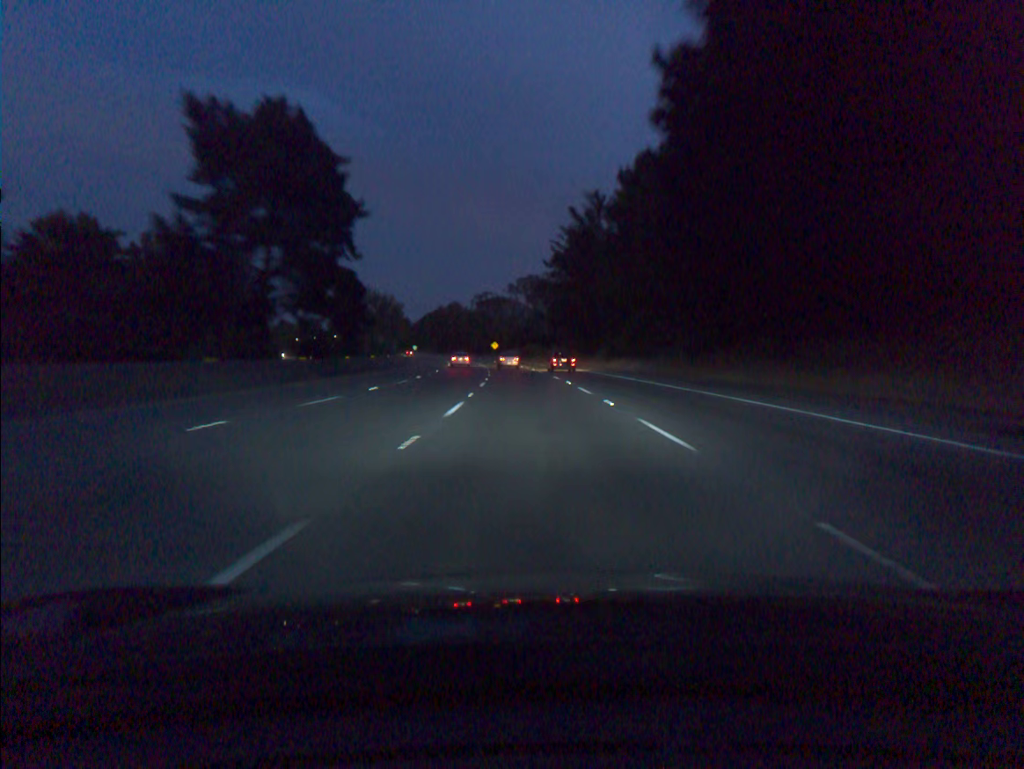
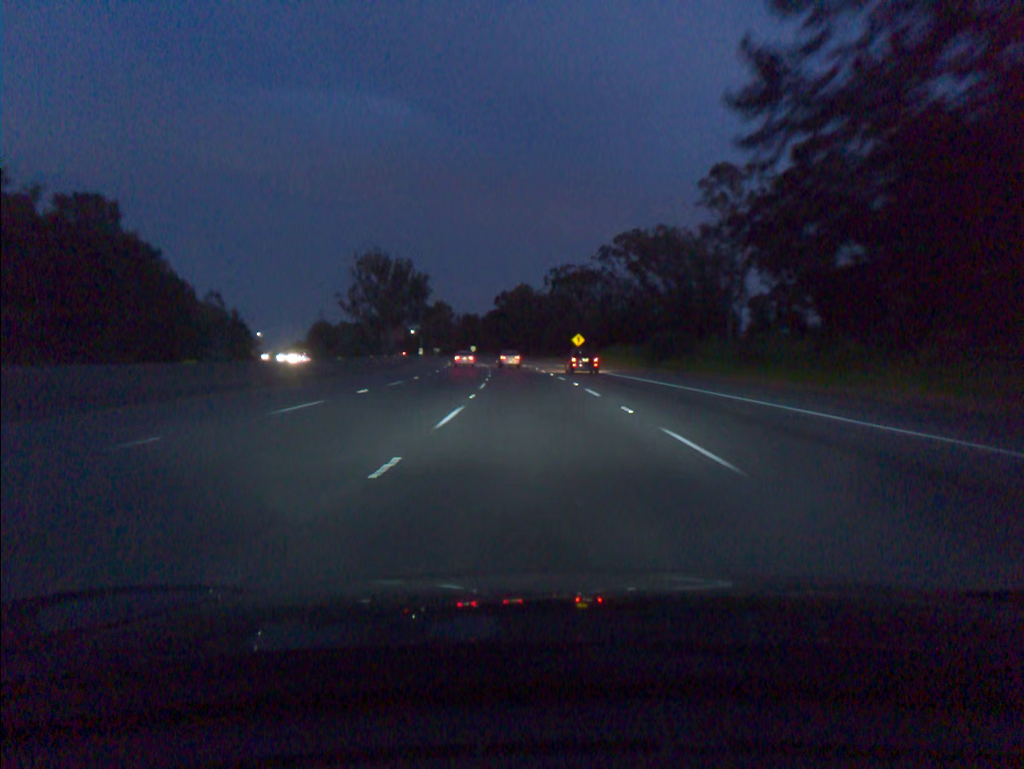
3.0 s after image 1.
(-5.2, +89.8) m; -6°
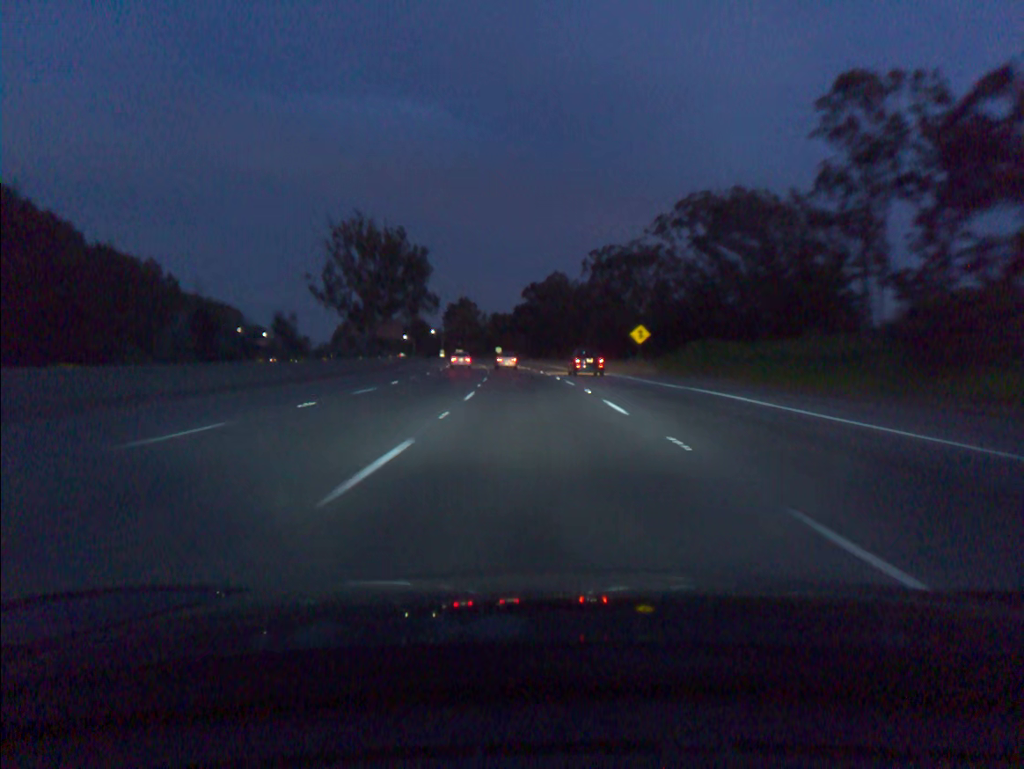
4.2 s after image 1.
(-0.7, +35.7) m; -2°
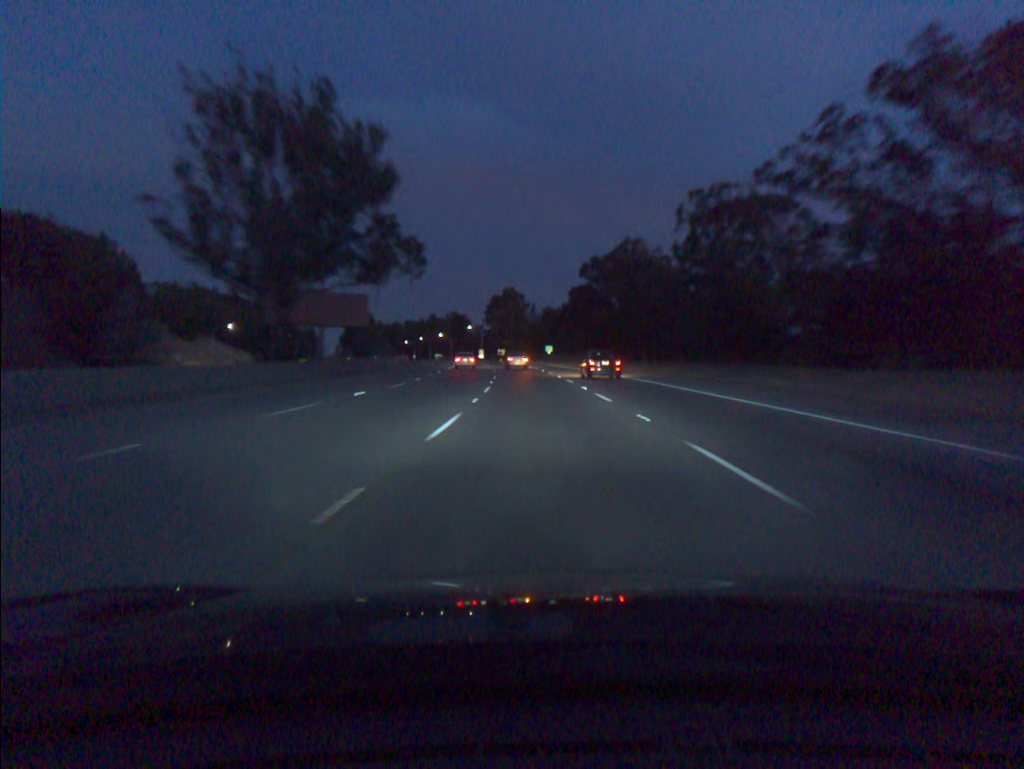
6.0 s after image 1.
(-1.9, +53.2) m; -4°
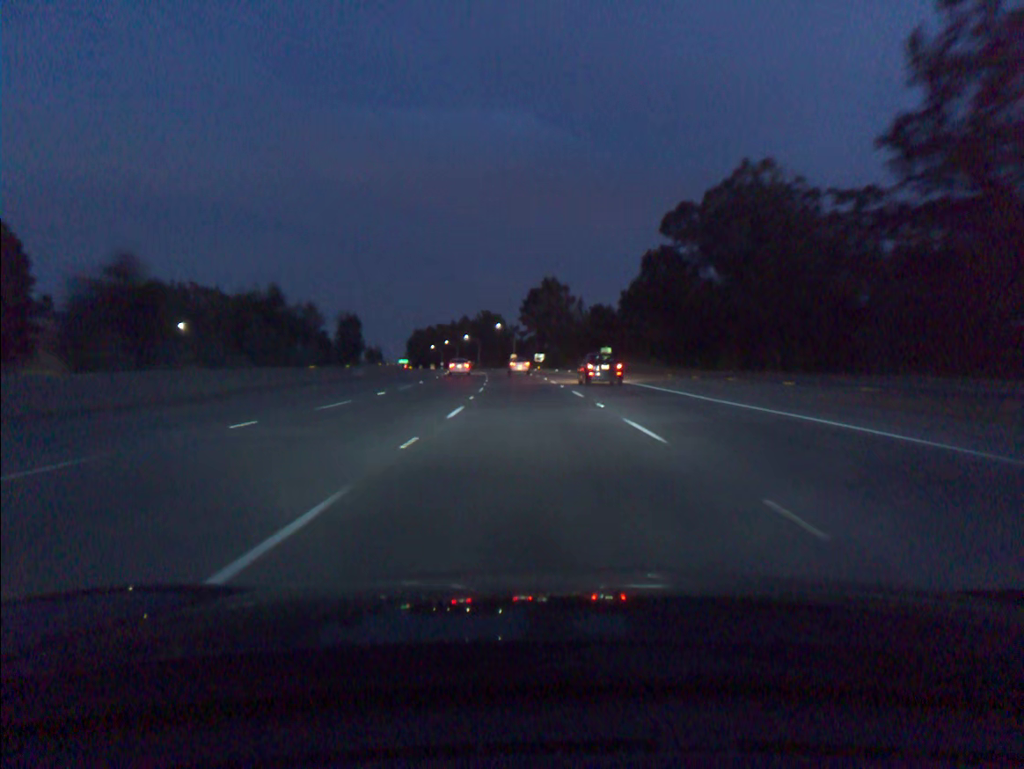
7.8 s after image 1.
(-1.4, +53.2) m; -3°
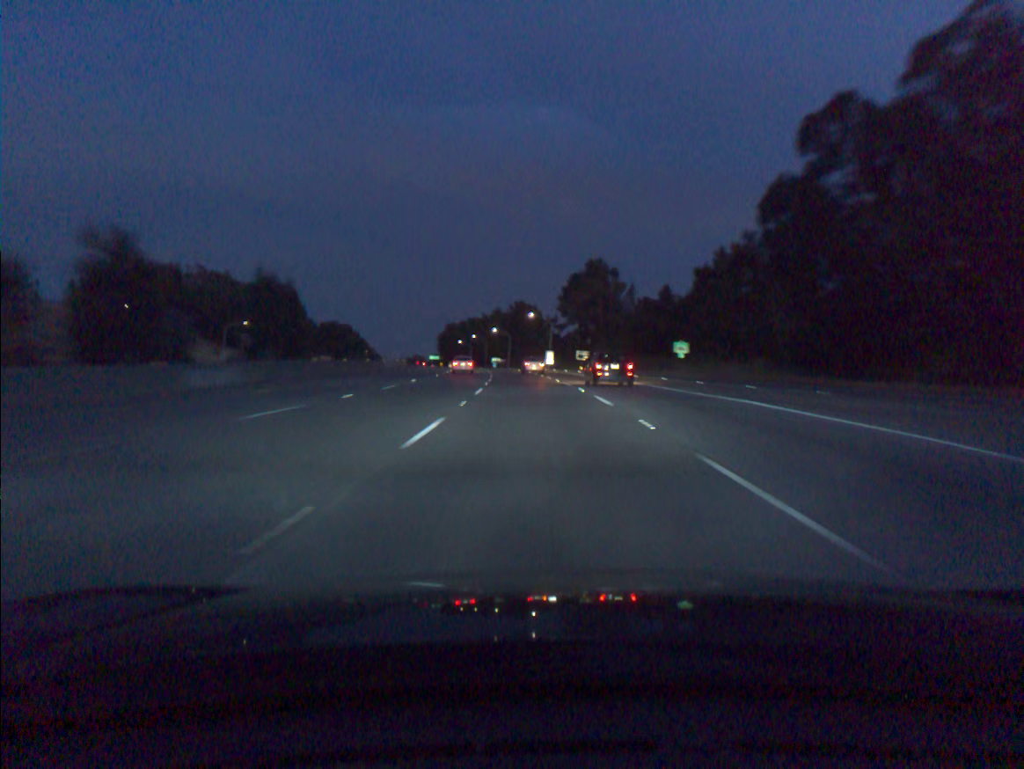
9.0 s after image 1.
(-0.9, +35.5) m; -3°
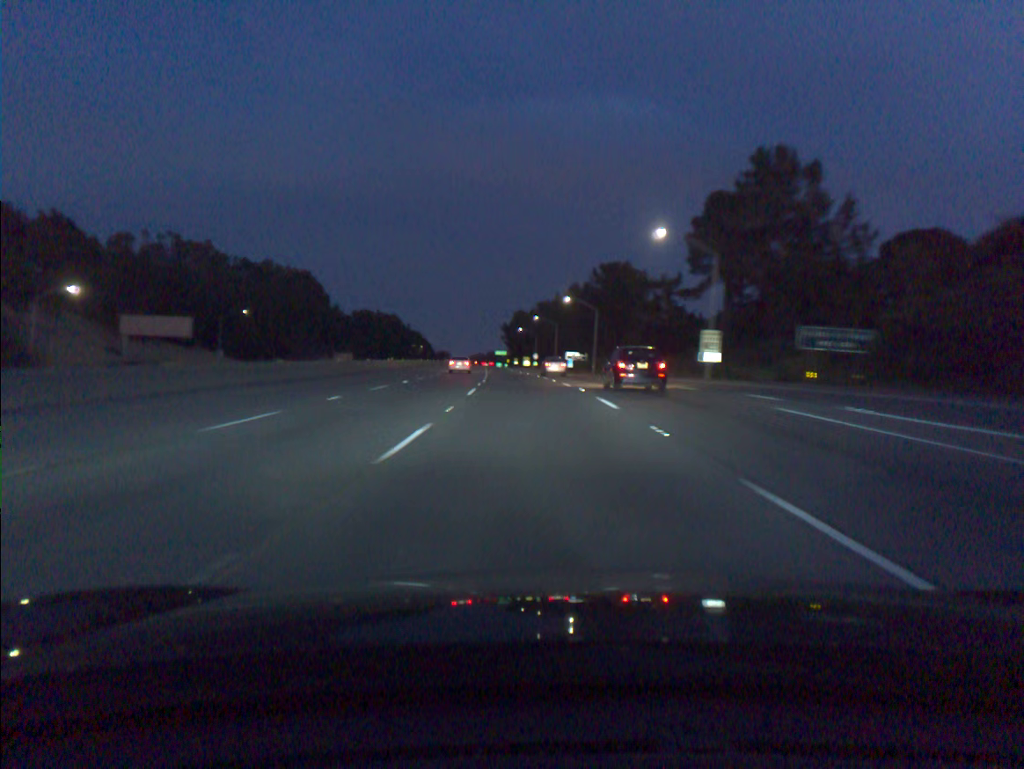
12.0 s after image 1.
(-4.4, +88.9) m; -6°
